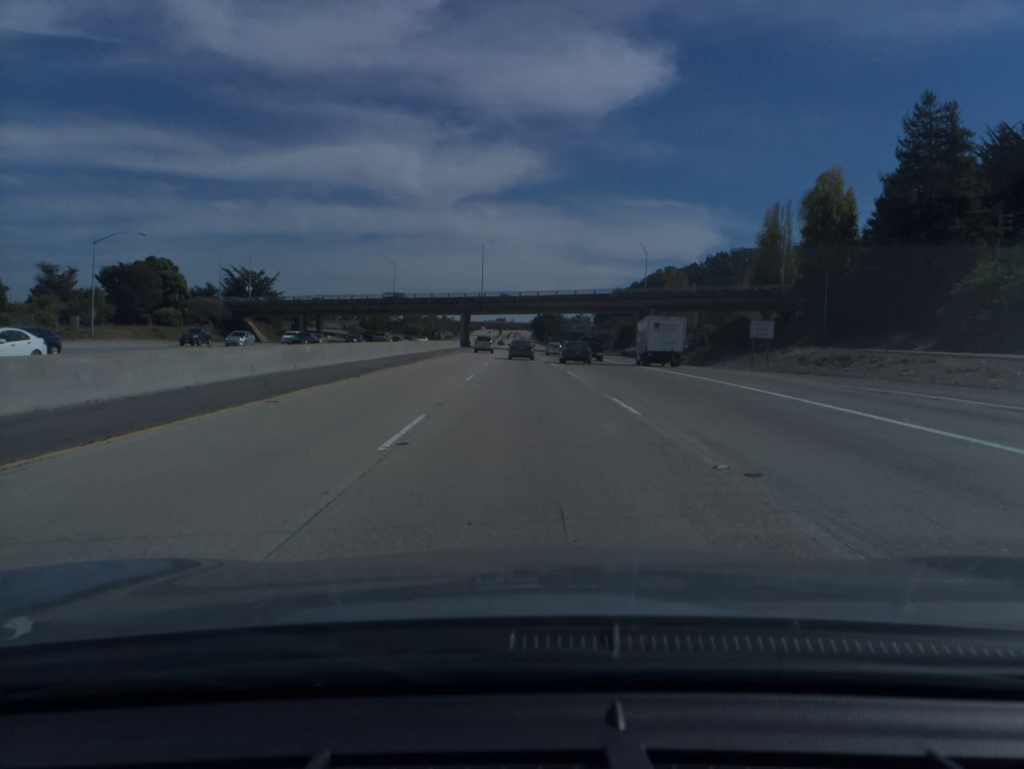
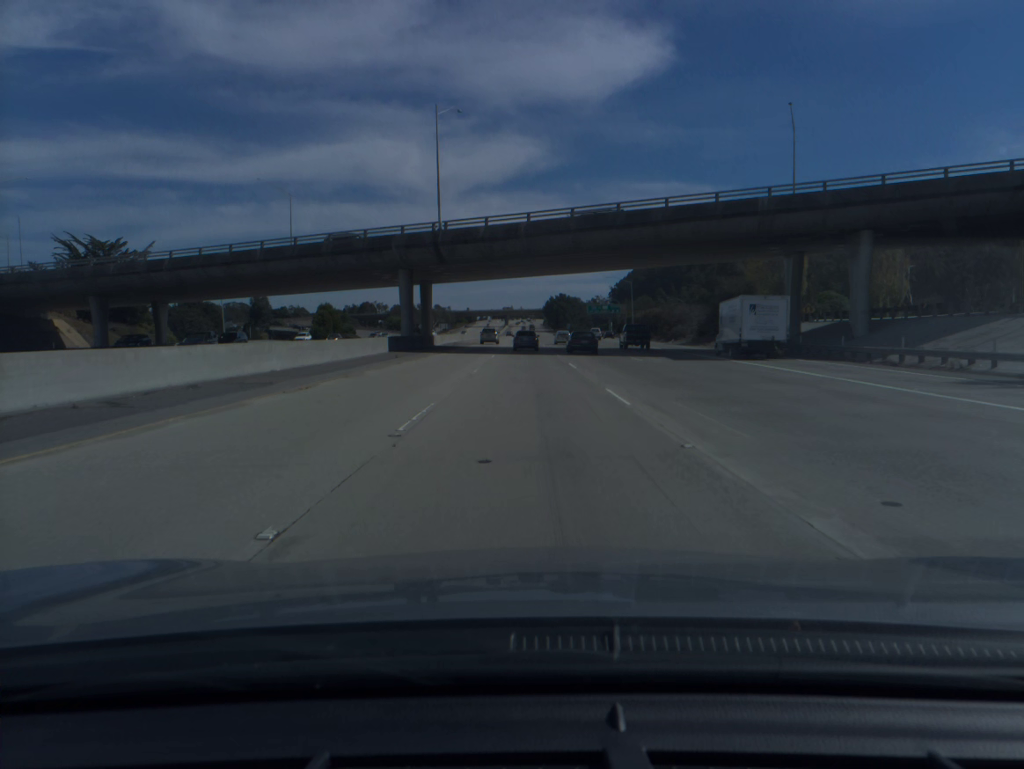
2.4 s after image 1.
(-0.9, +73.0) m; -1°
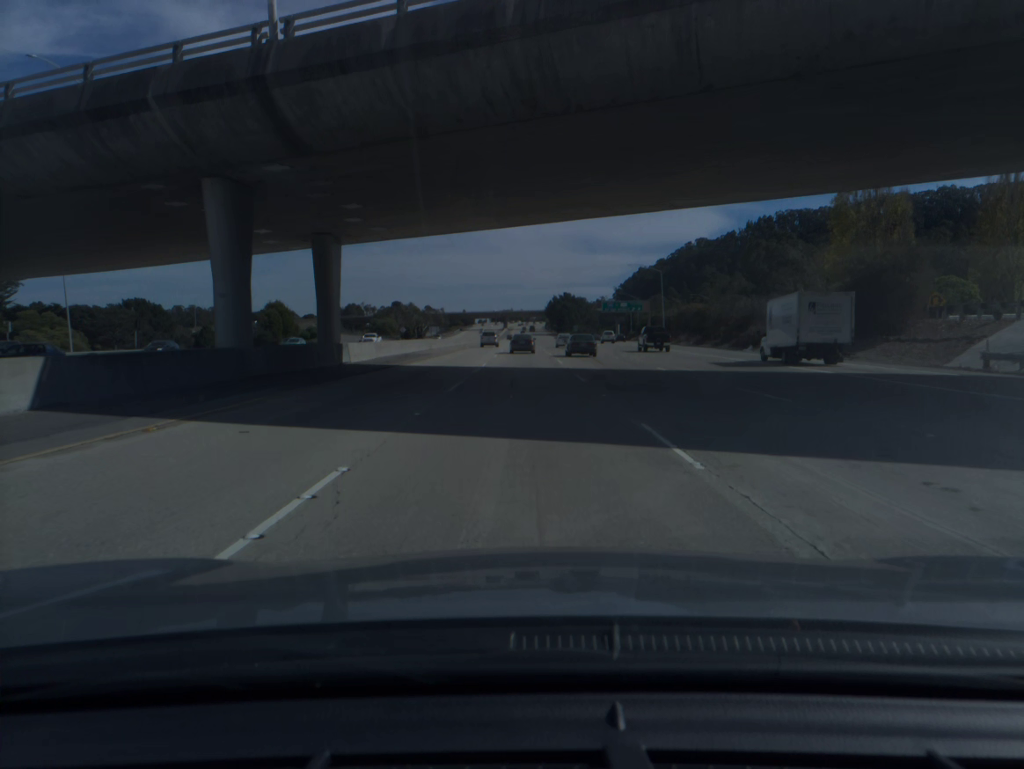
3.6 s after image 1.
(0.0, +36.5) m; 0°
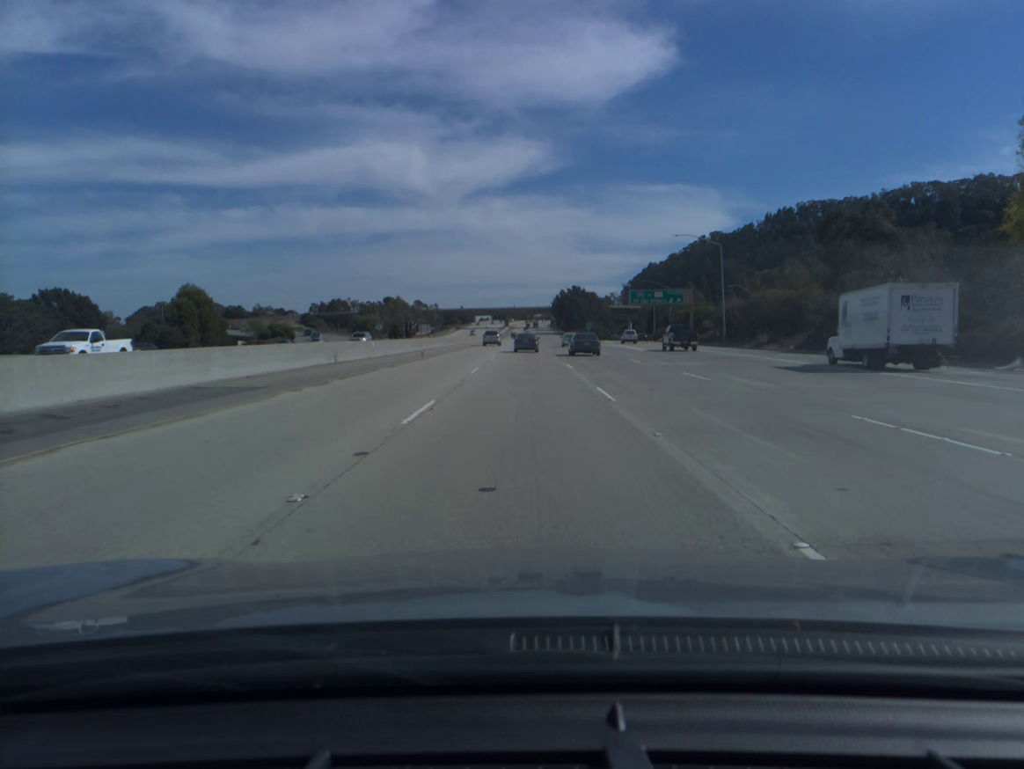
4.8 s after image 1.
(-0.1, +36.6) m; 0°
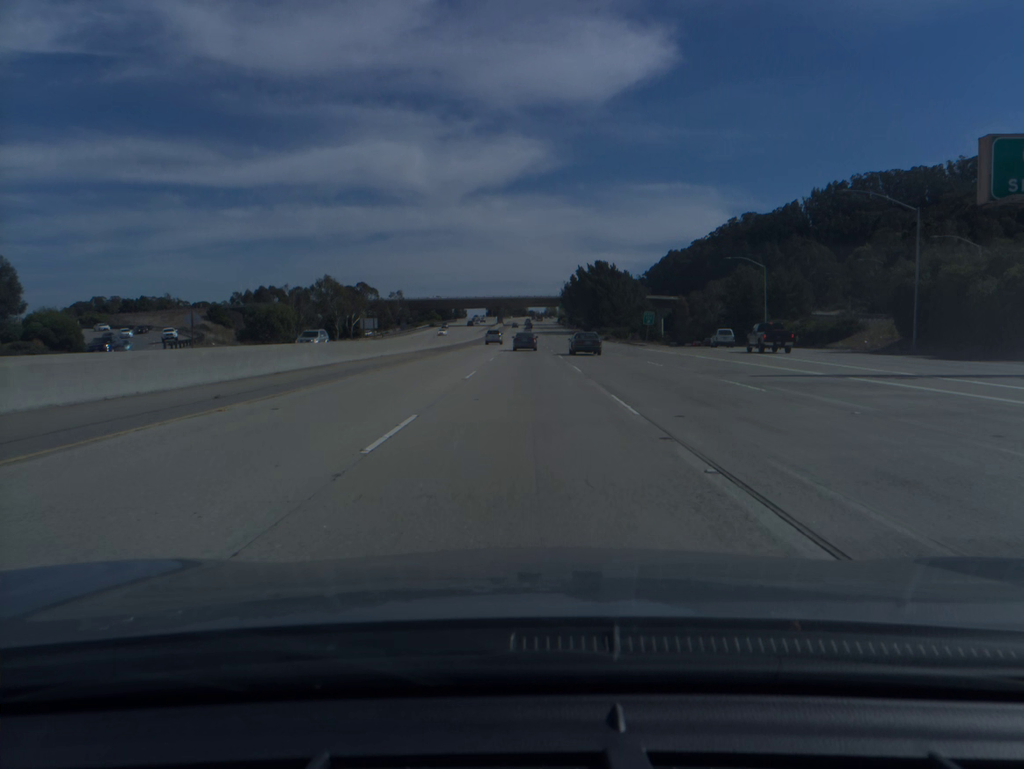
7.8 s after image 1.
(-0.1, +91.9) m; 0°
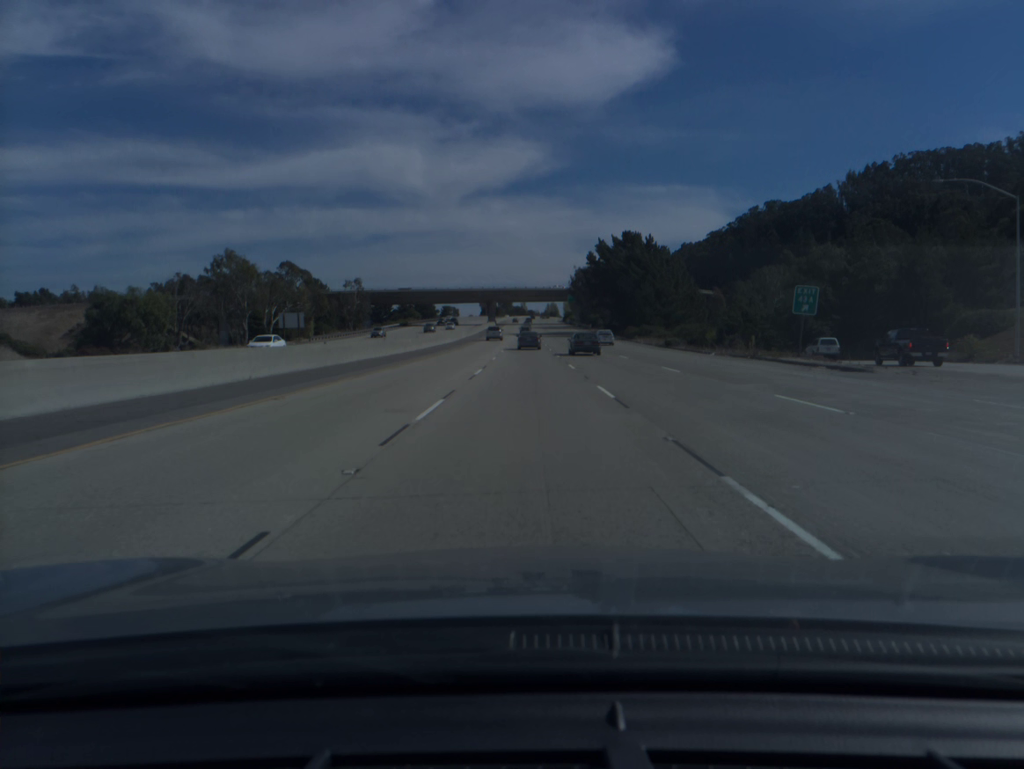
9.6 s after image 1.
(0.0, +55.5) m; 0°
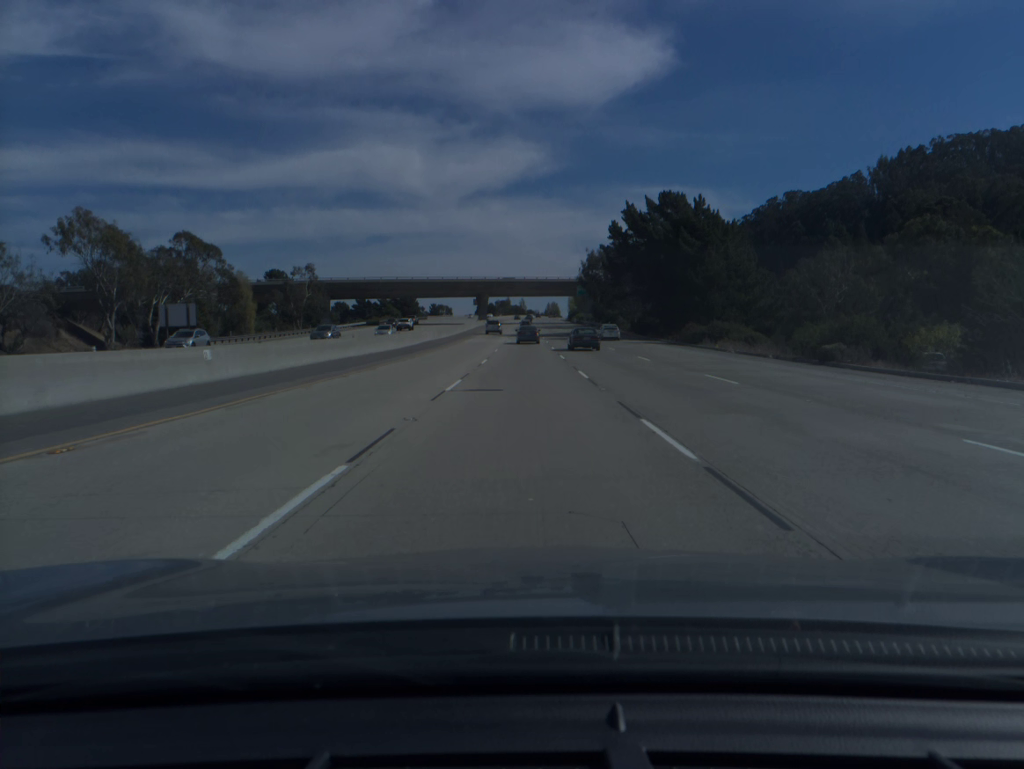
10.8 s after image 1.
(0.0, +37.2) m; 0°
